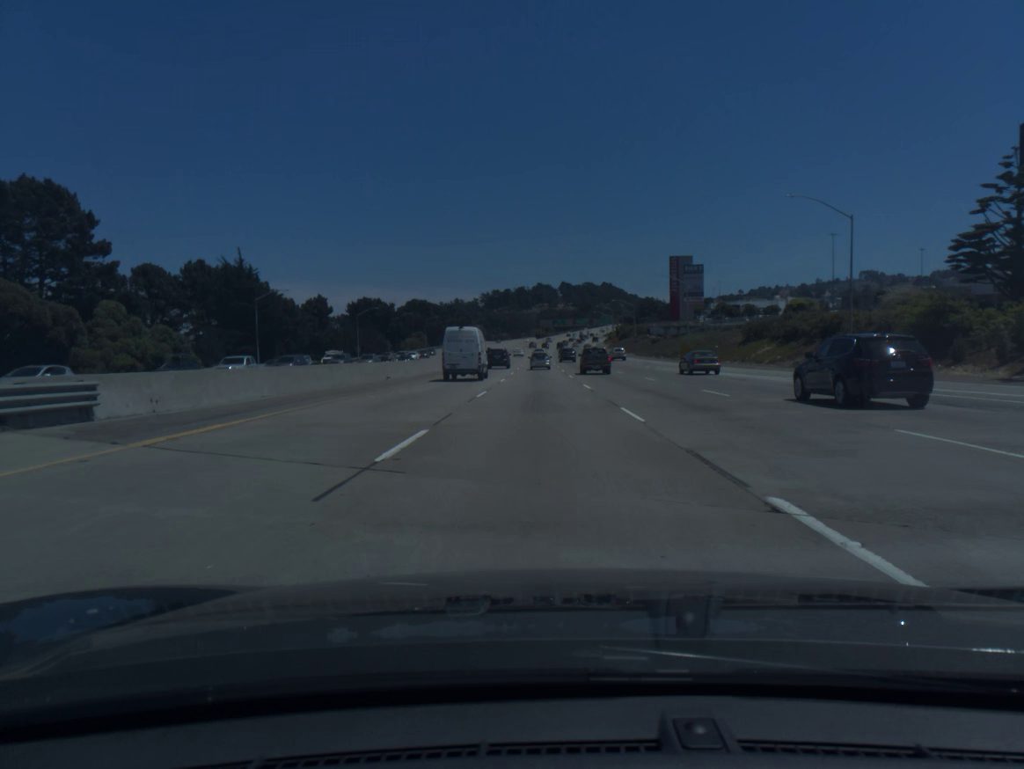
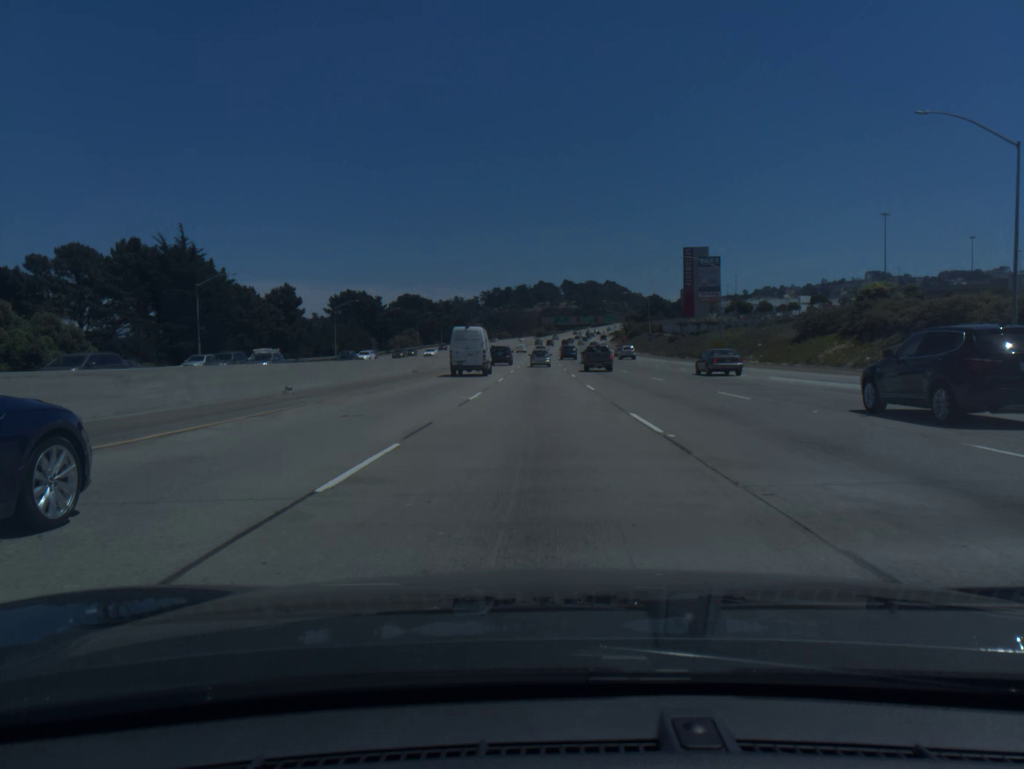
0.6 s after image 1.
(0.0, +16.9) m; 0°
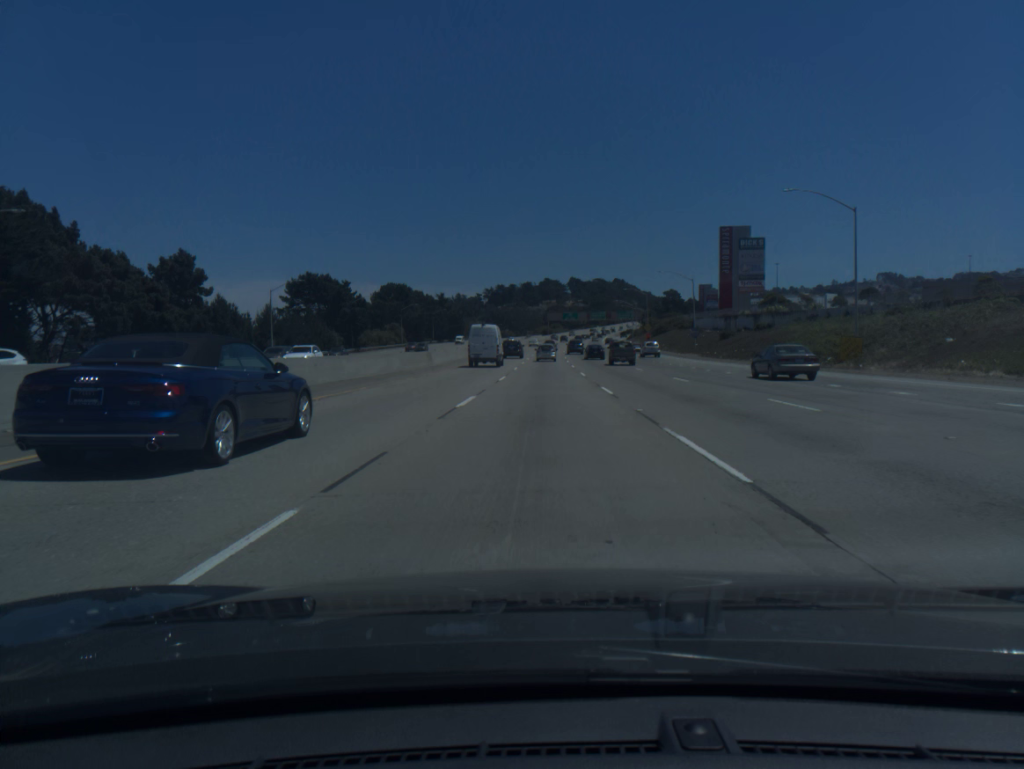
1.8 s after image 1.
(-0.1, +34.0) m; 0°
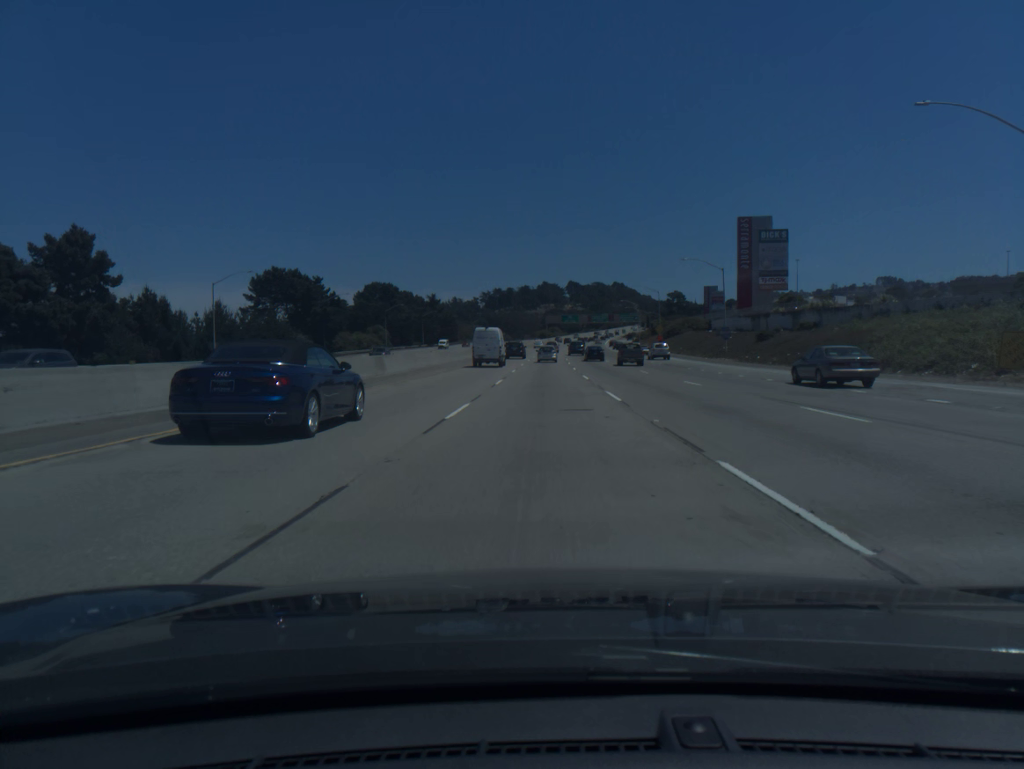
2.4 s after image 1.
(0.0, +17.1) m; 0°
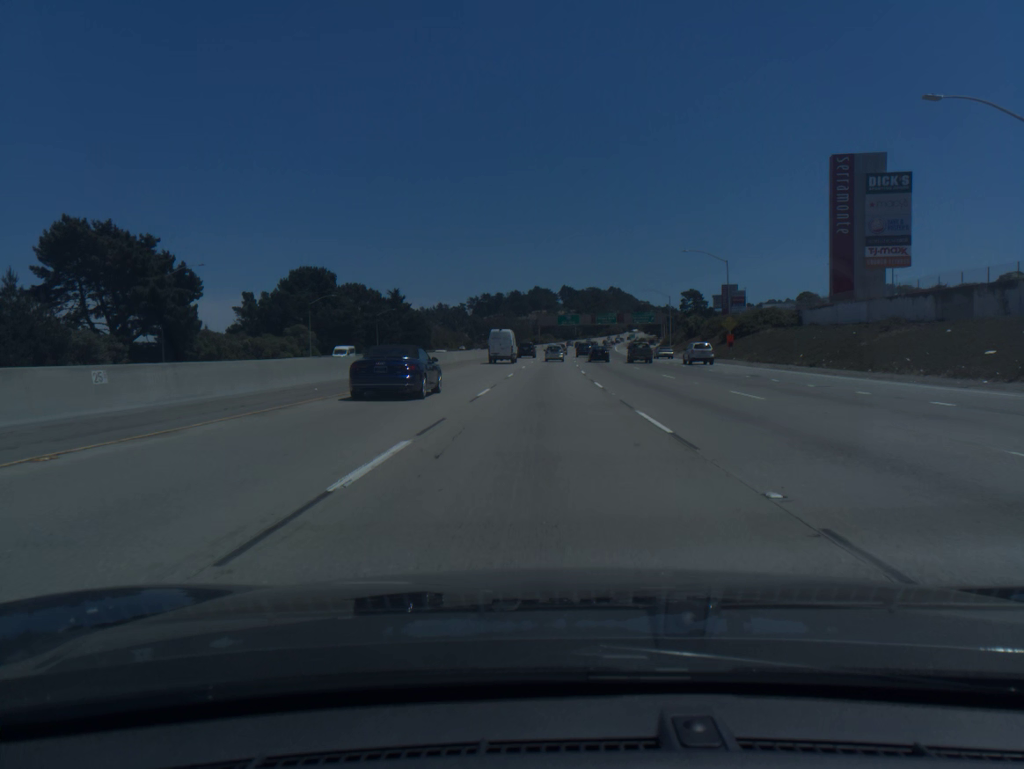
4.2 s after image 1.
(+0.3, +51.6) m; +1°
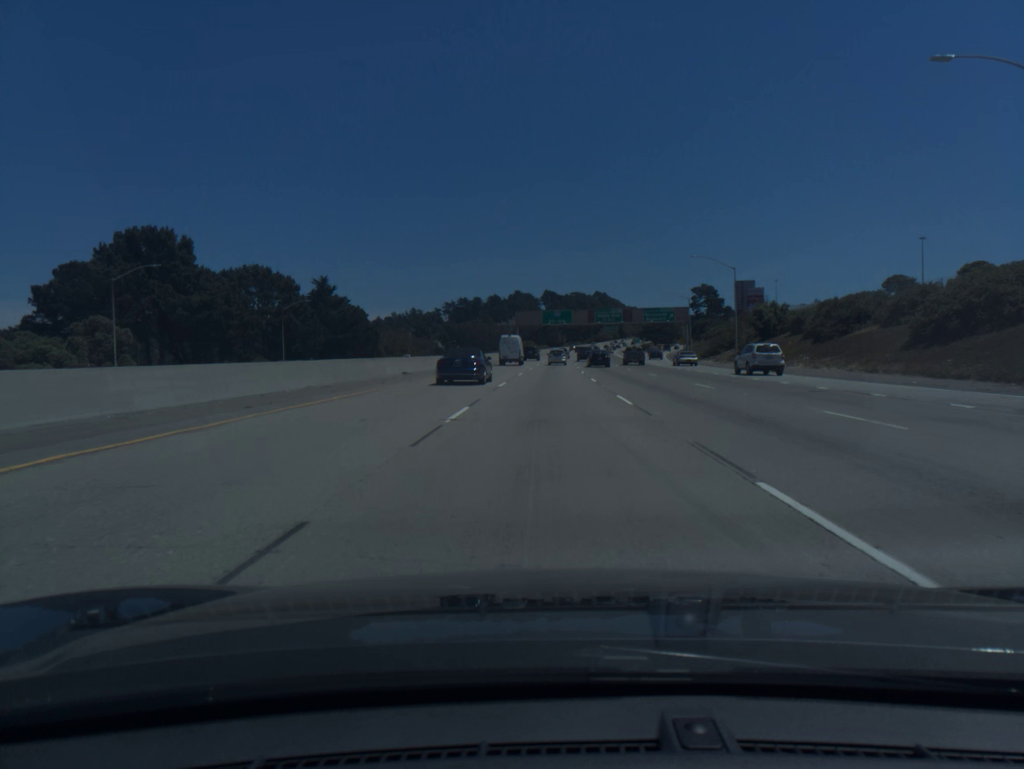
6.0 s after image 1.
(+0.5, +52.0) m; +1°
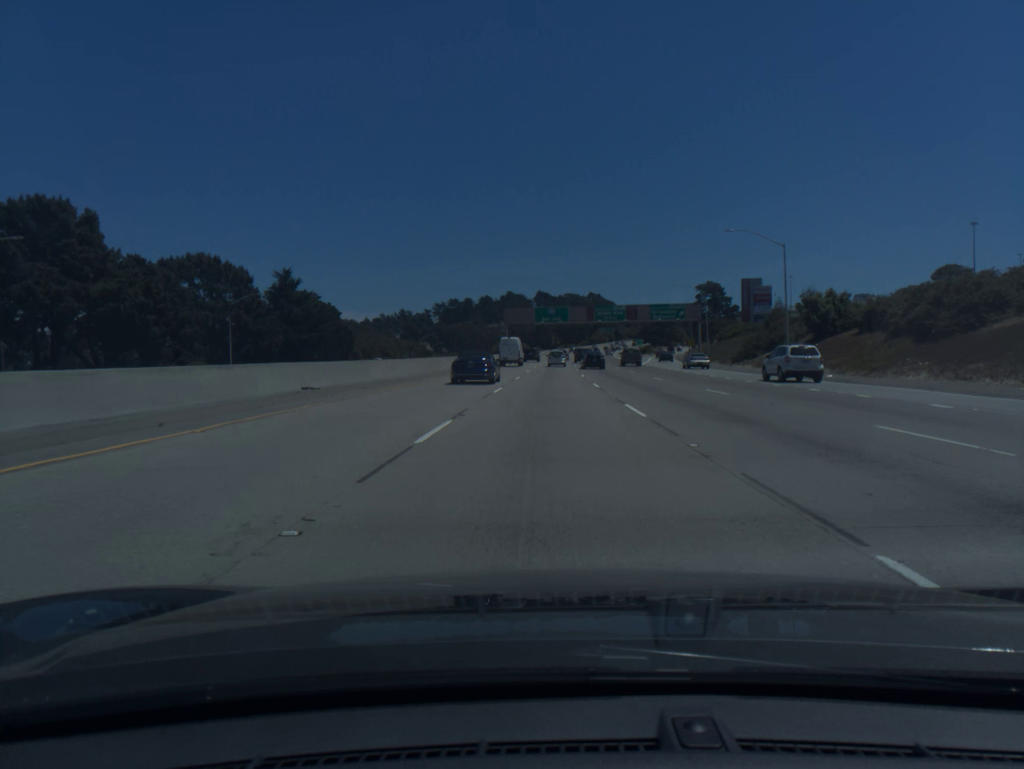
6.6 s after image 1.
(+0.1, +17.4) m; 0°
